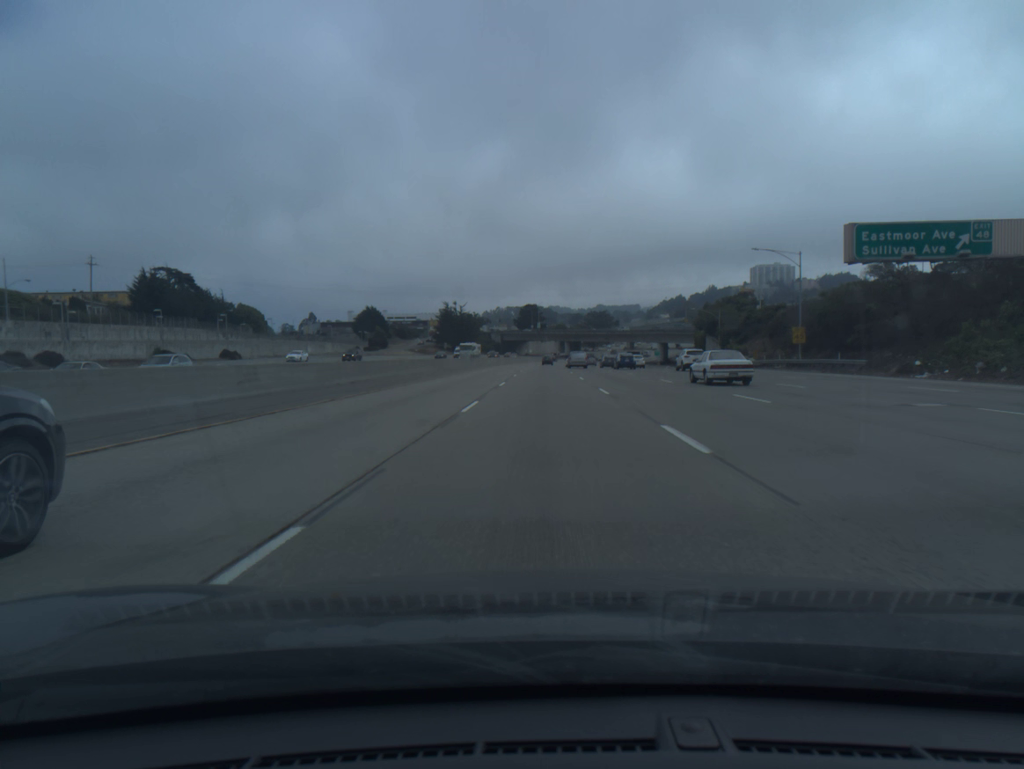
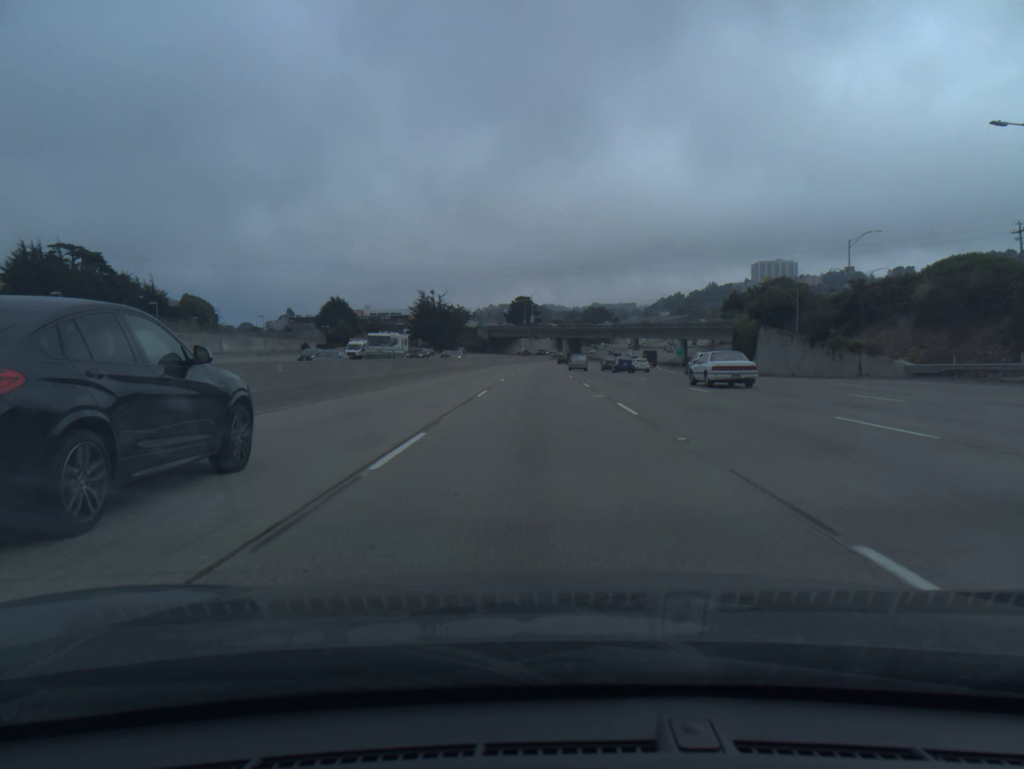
(+0.1, +37.6) m; 0°
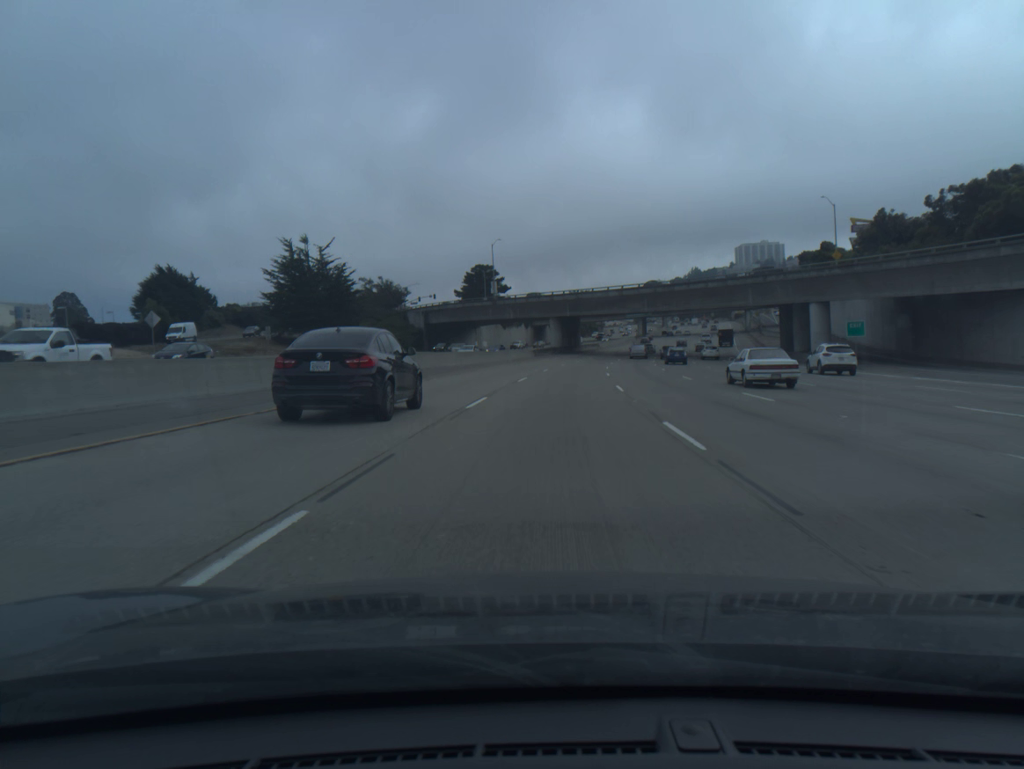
(+0.4, +93.7) m; +2°
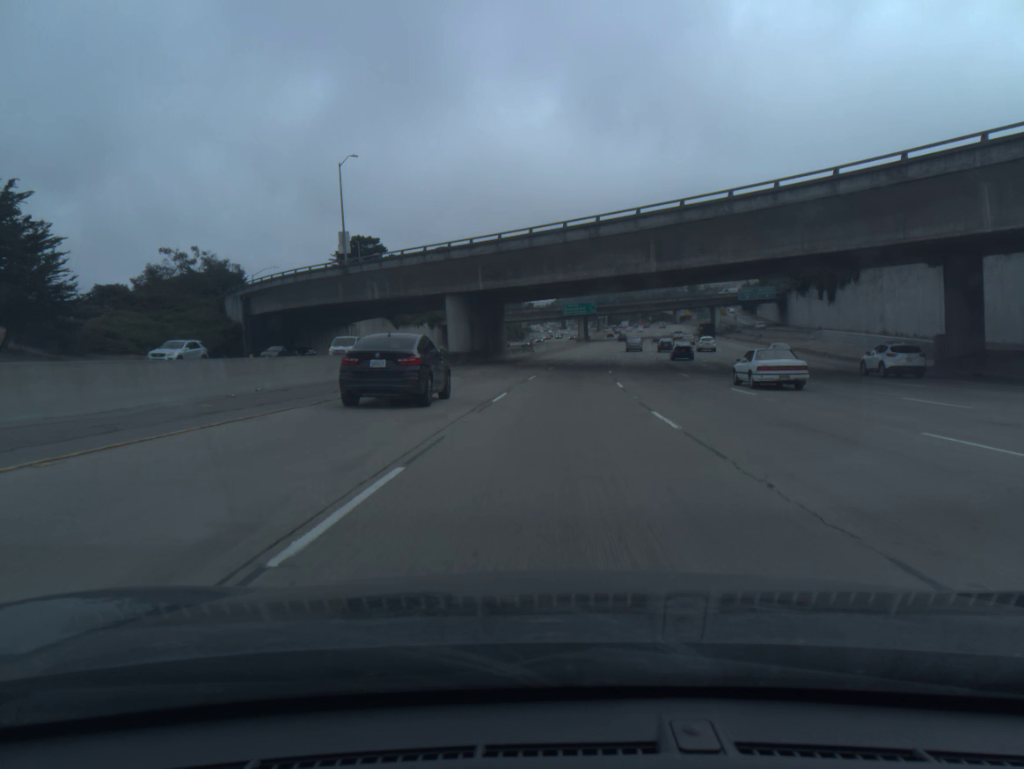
(+2.5, +55.9) m; +5°
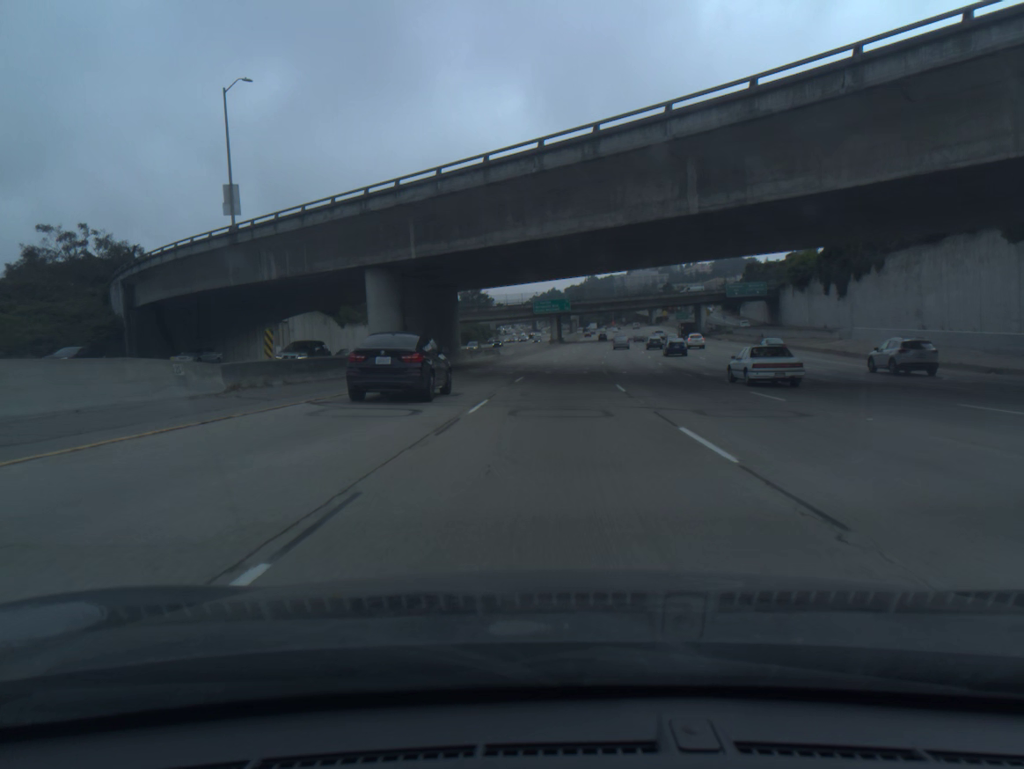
(+0.3, +18.6) m; +2°
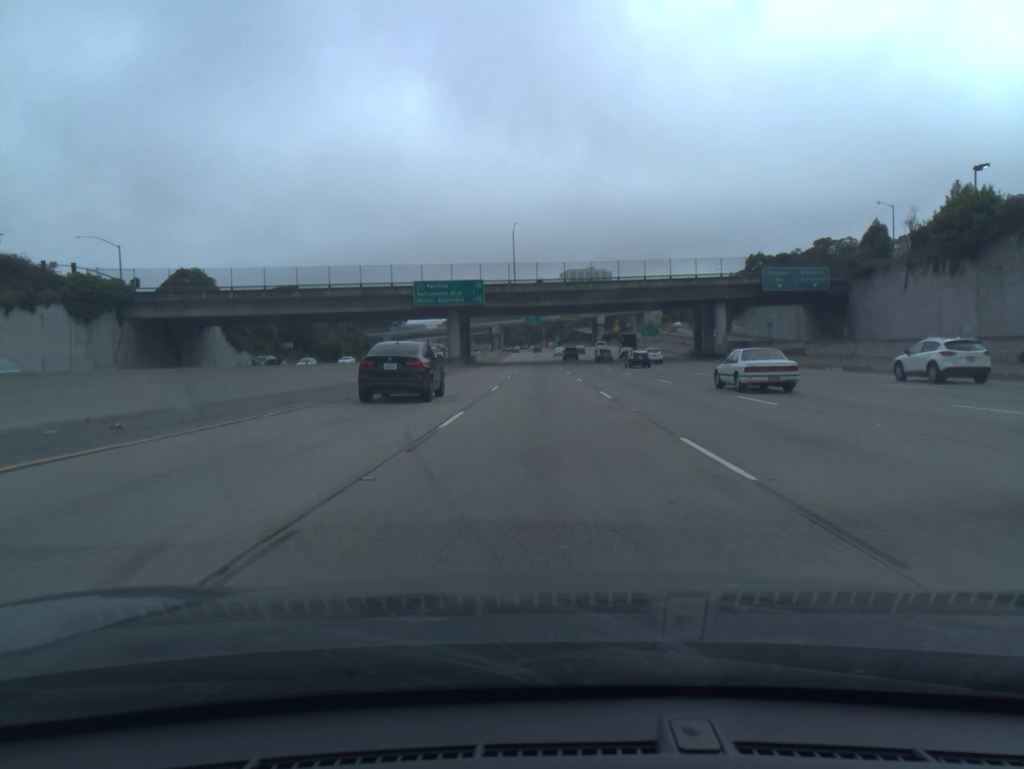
(+4.0, +74.1) m; +5°
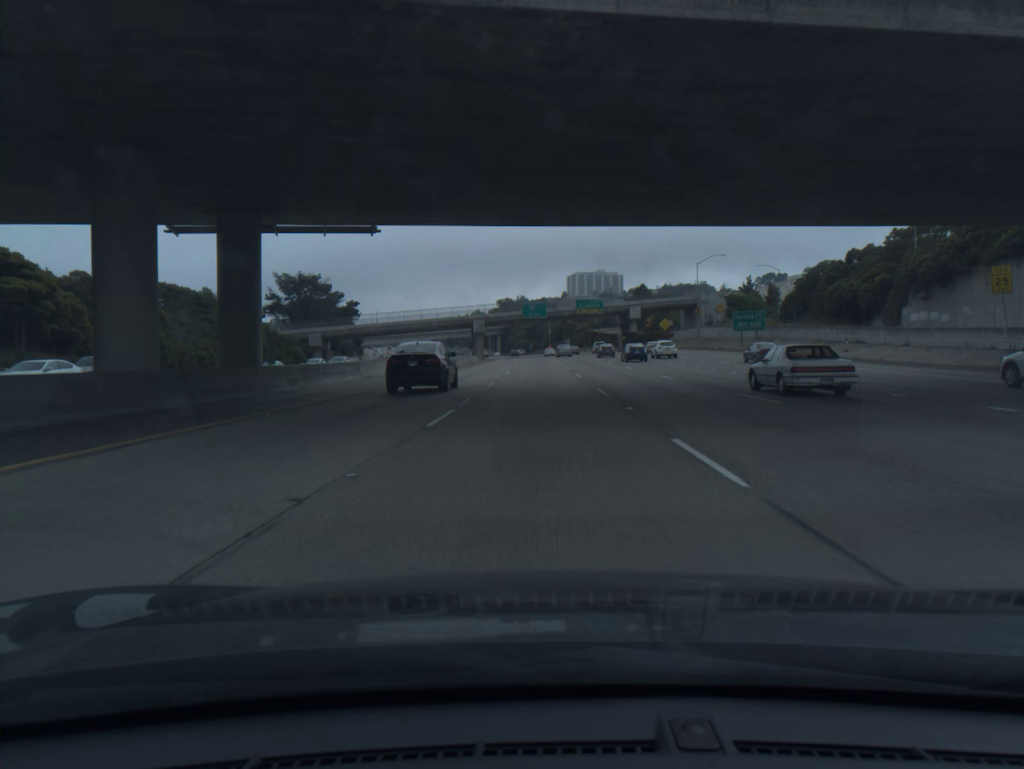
(+0.2, +73.6) m; 0°
